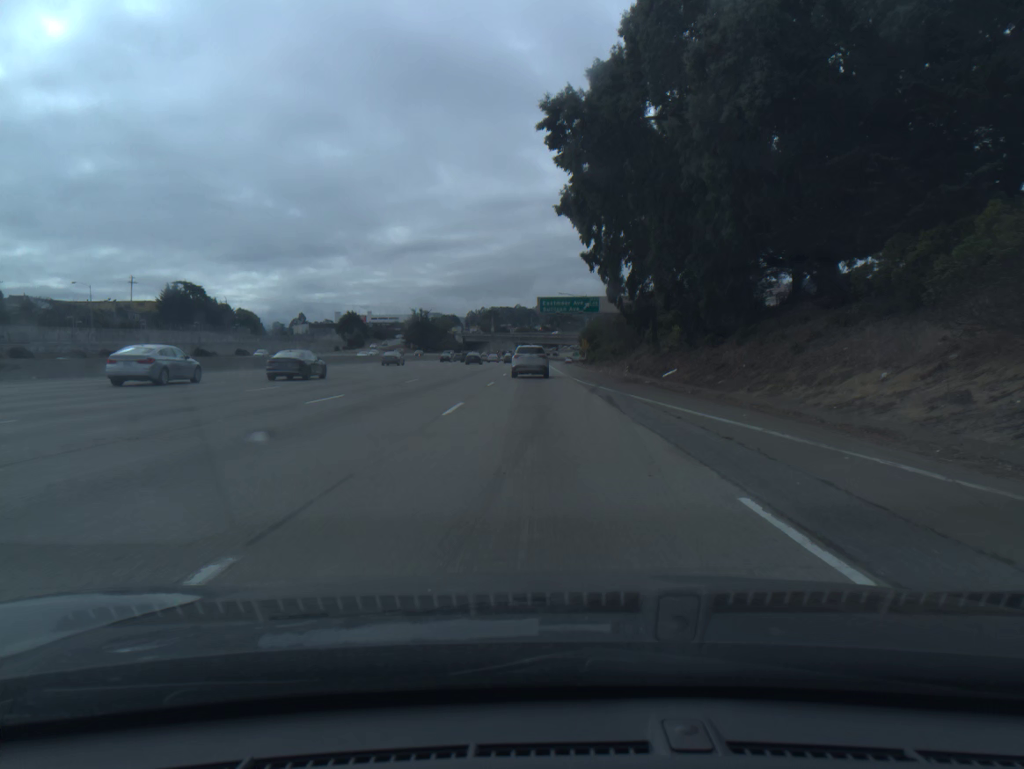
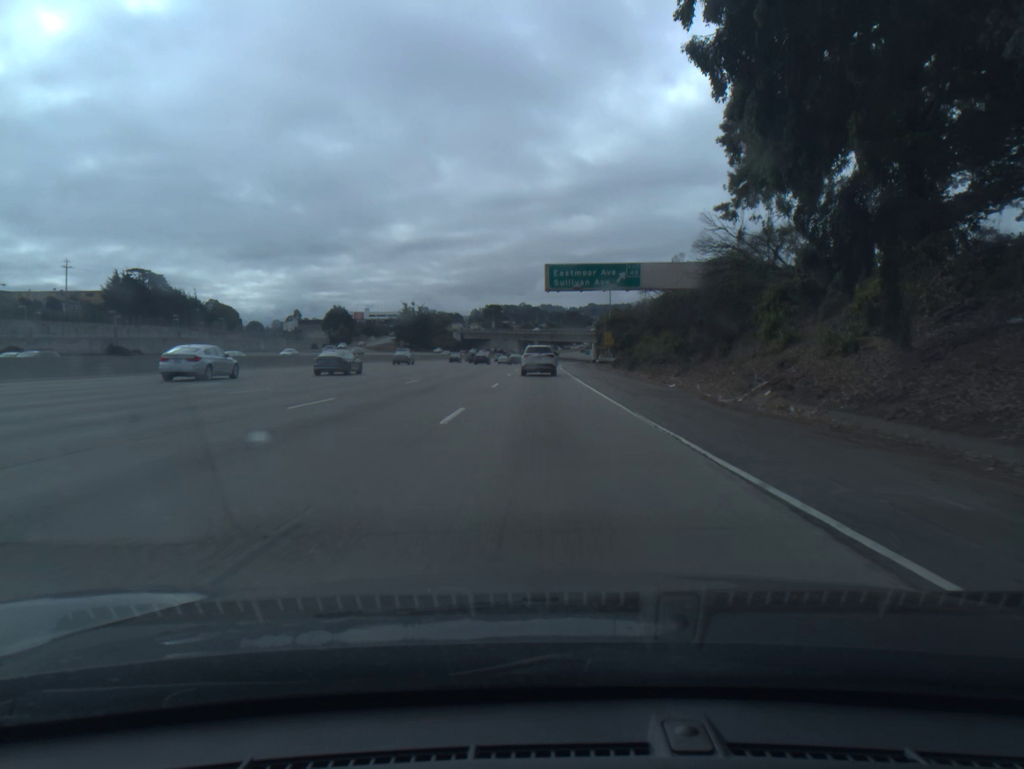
(-0.2, +31.3) m; 0°
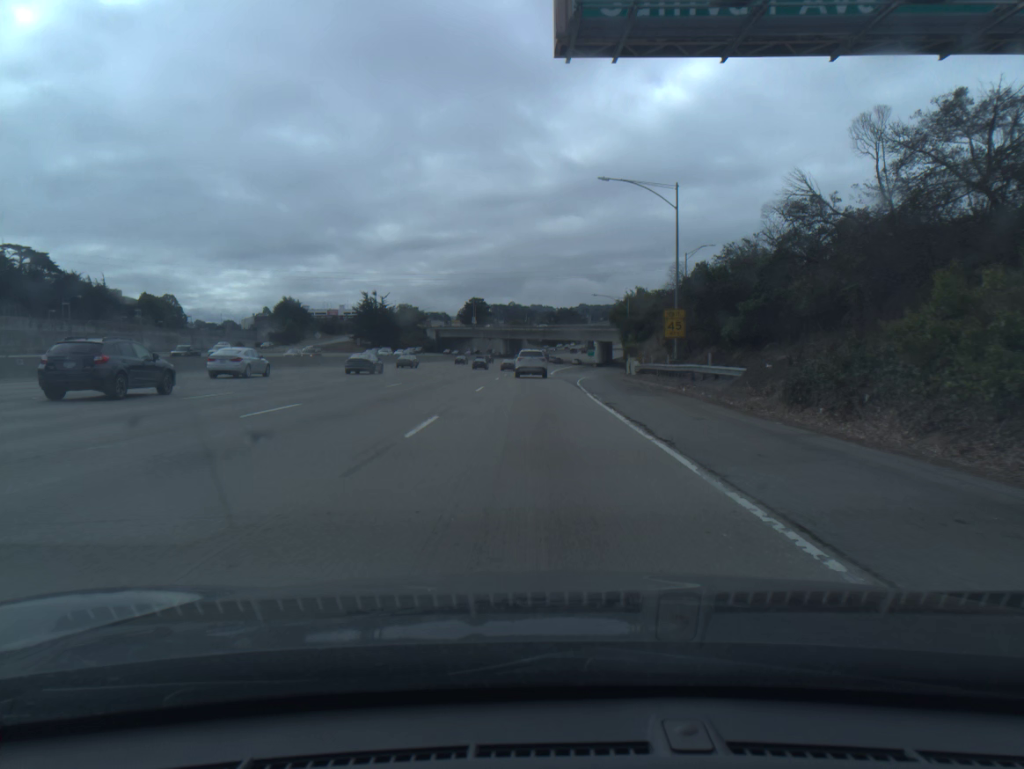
(+0.3, +46.0) m; +1°
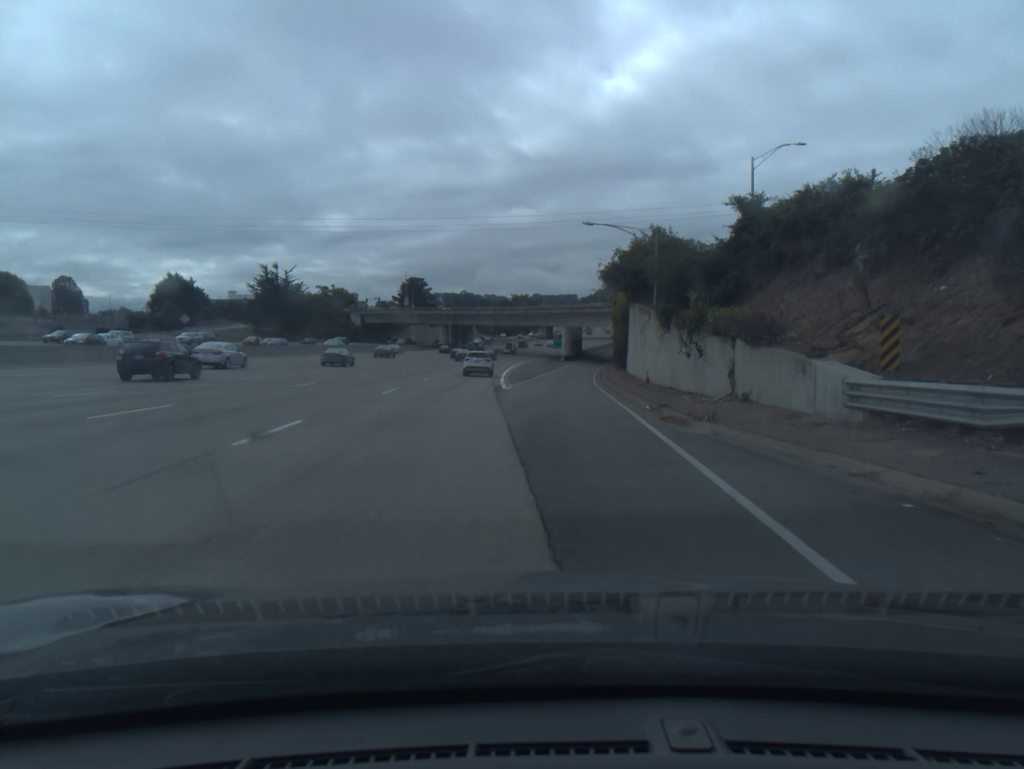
(+1.0, +45.2) m; +3°
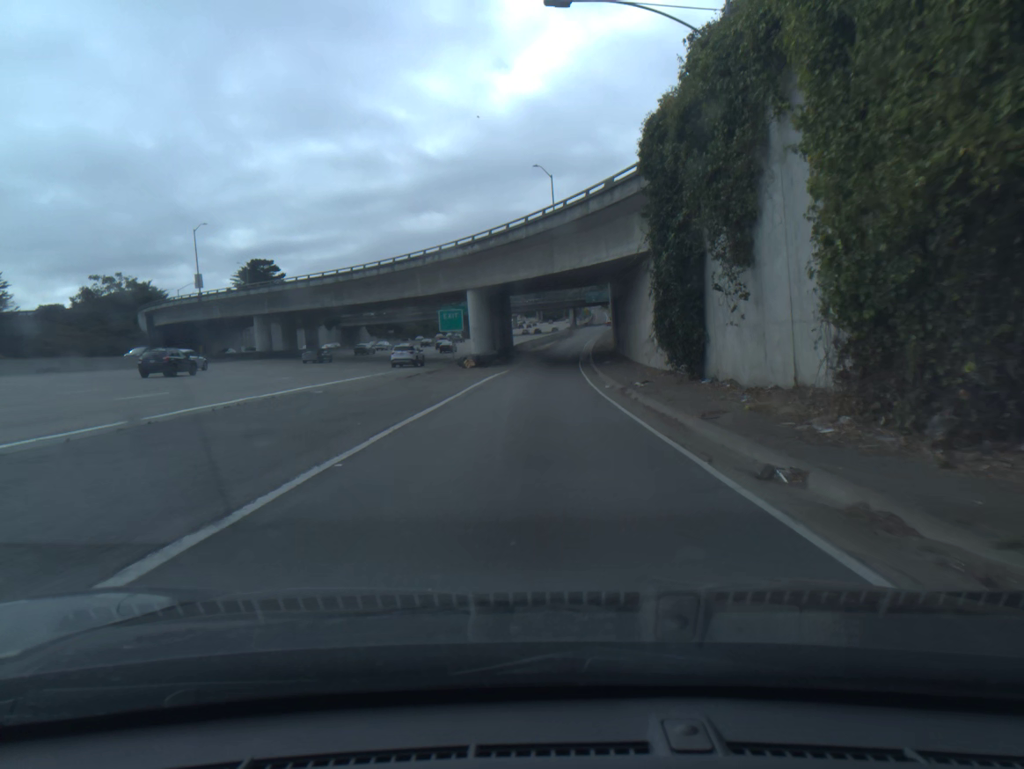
(+3.9, +74.6) m; +5°
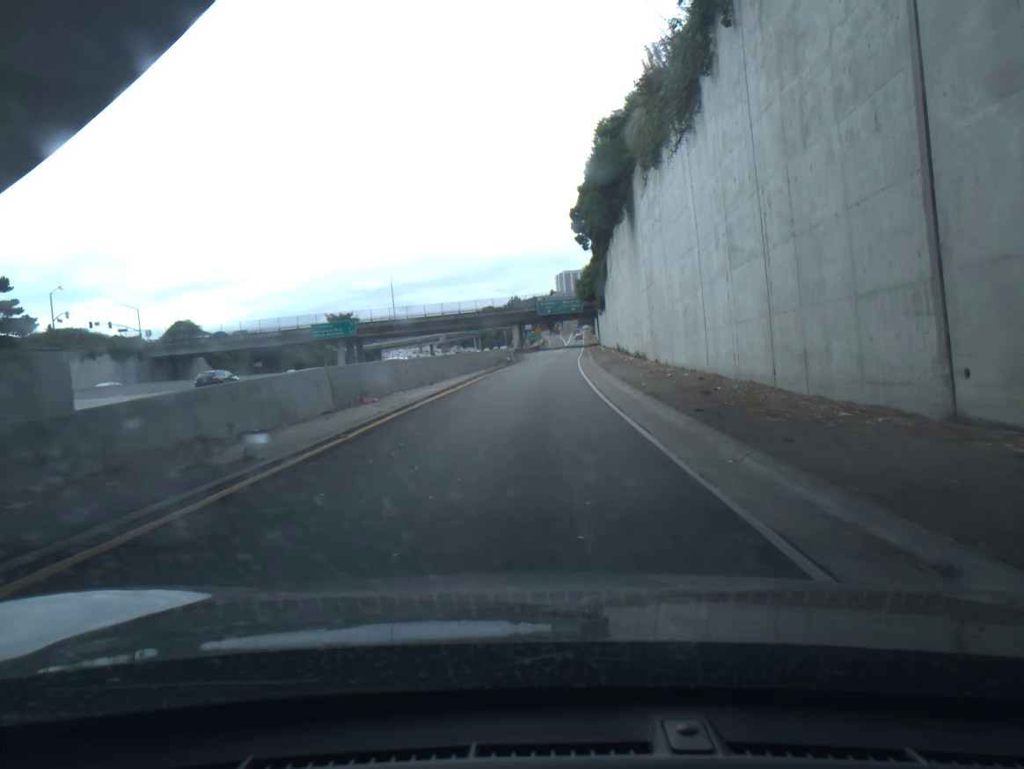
(+2.5, +73.5) m; +4°
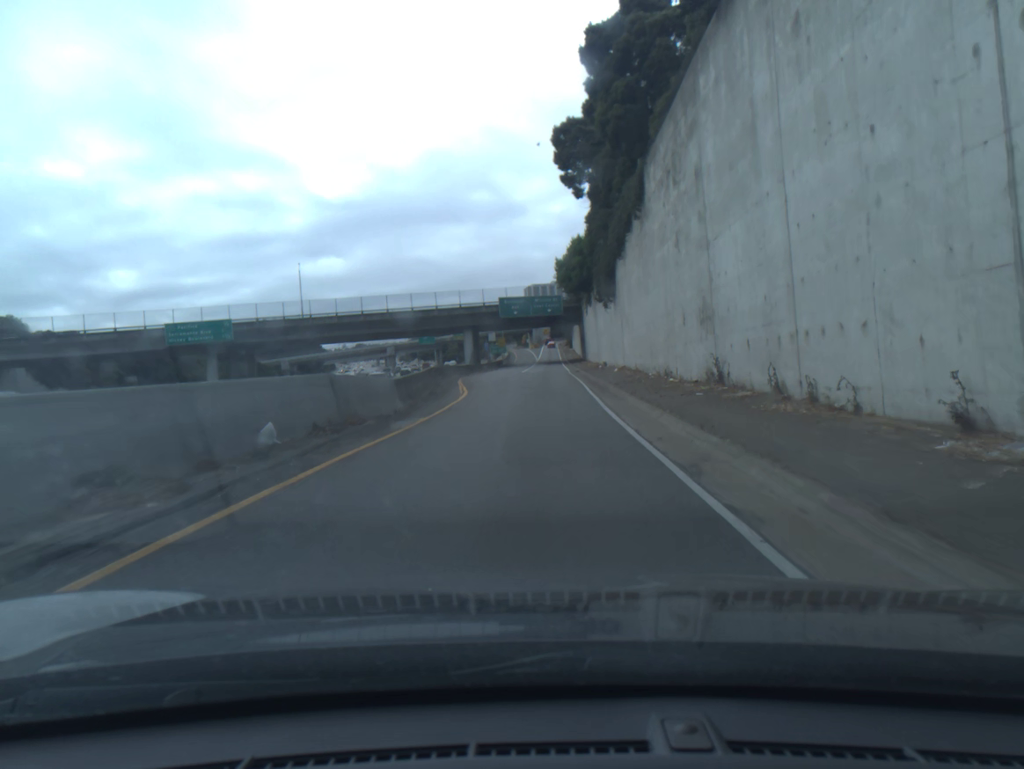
(+0.9, +42.5) m; +3°
